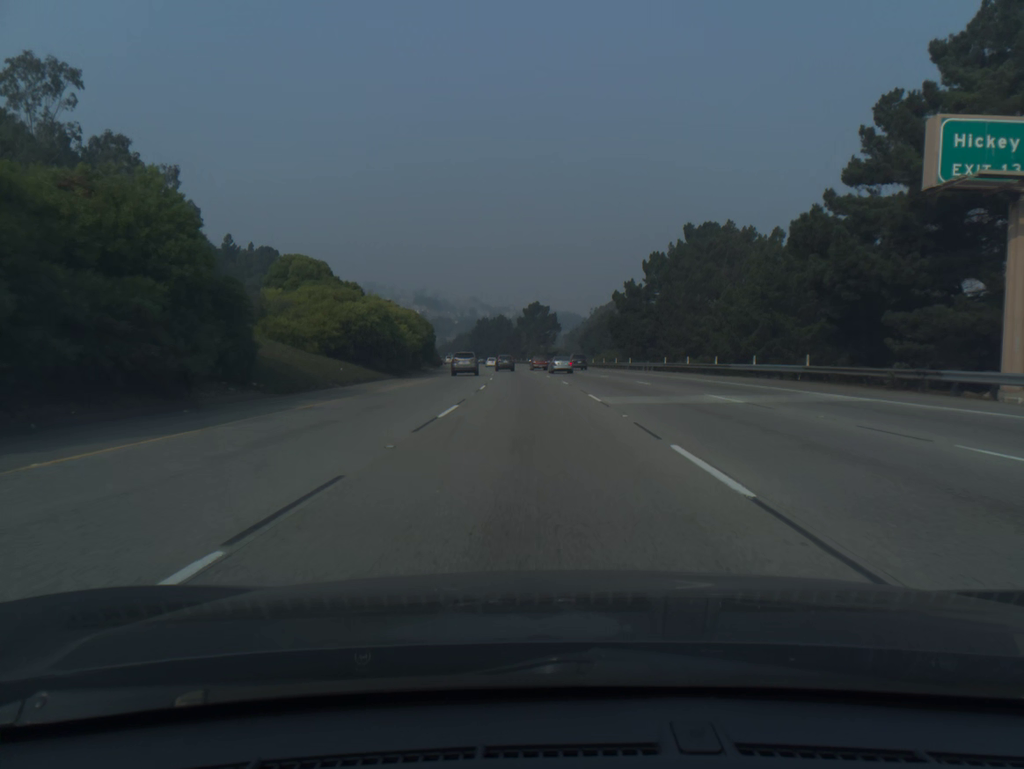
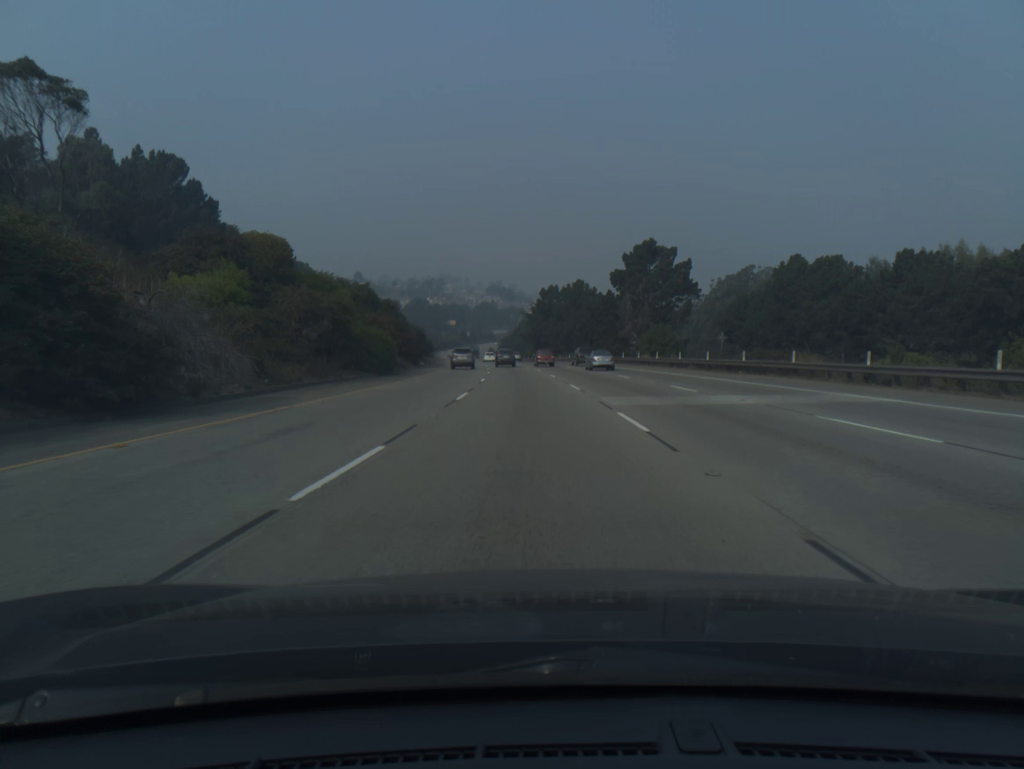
(-4.5, +96.6) m; -6°
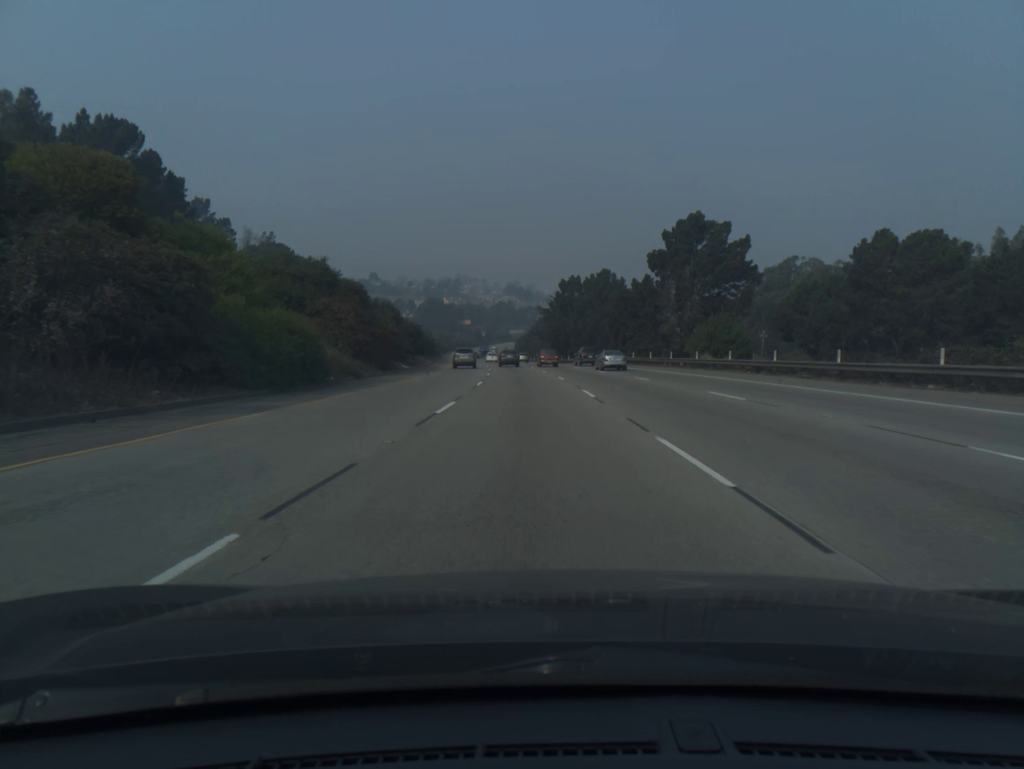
(-0.2, +19.6) m; -1°
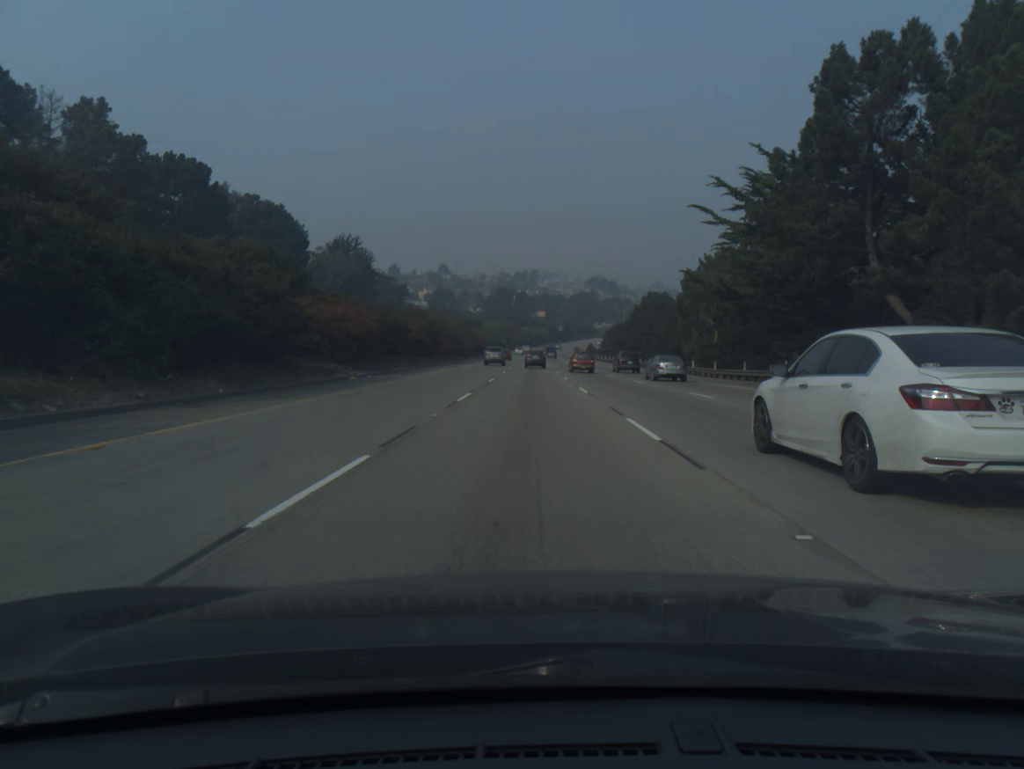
(-5.3, +98.1) m; -6°
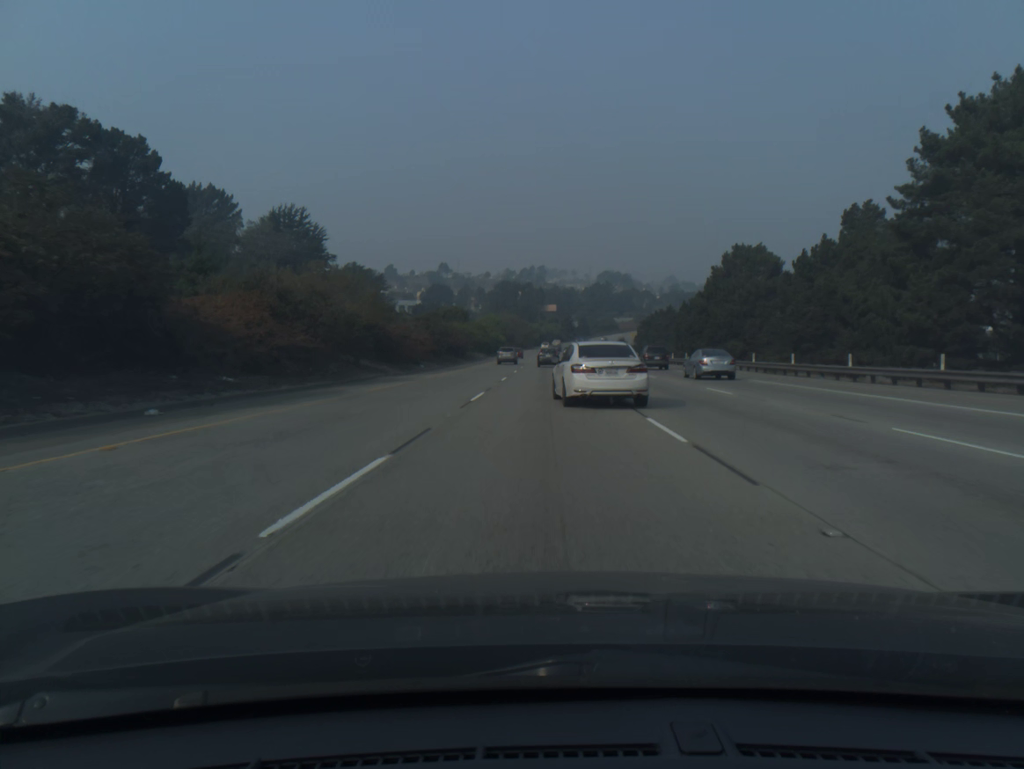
(-0.8, +58.8) m; -1°
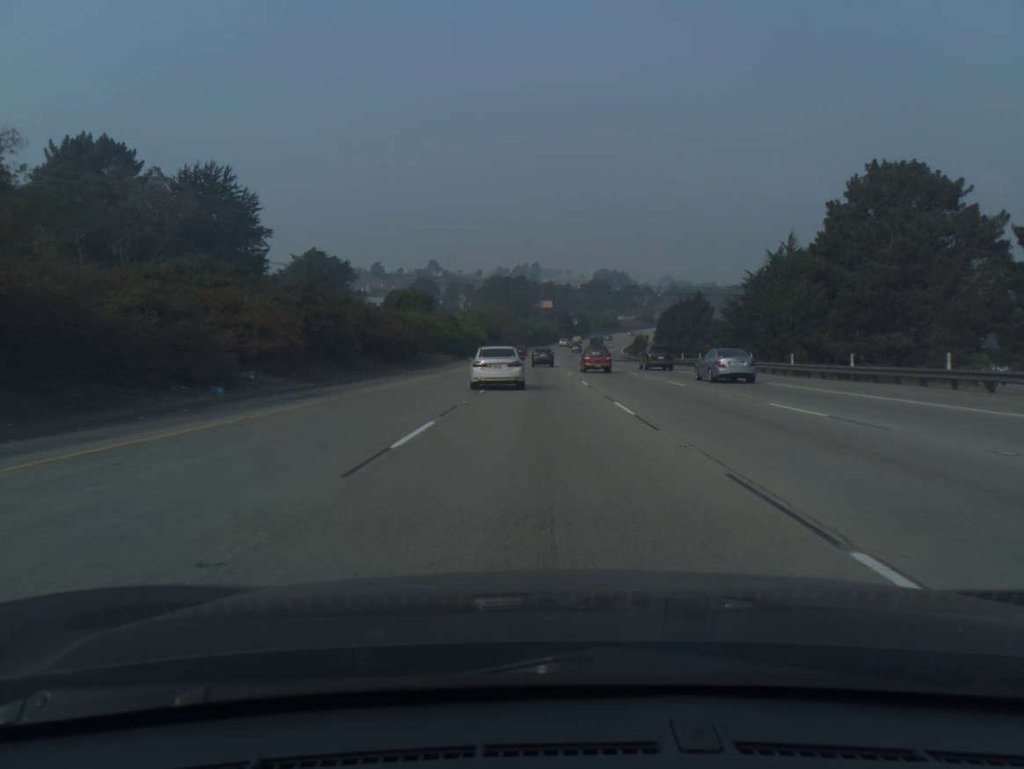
(+0.1, +39.0) m; 0°
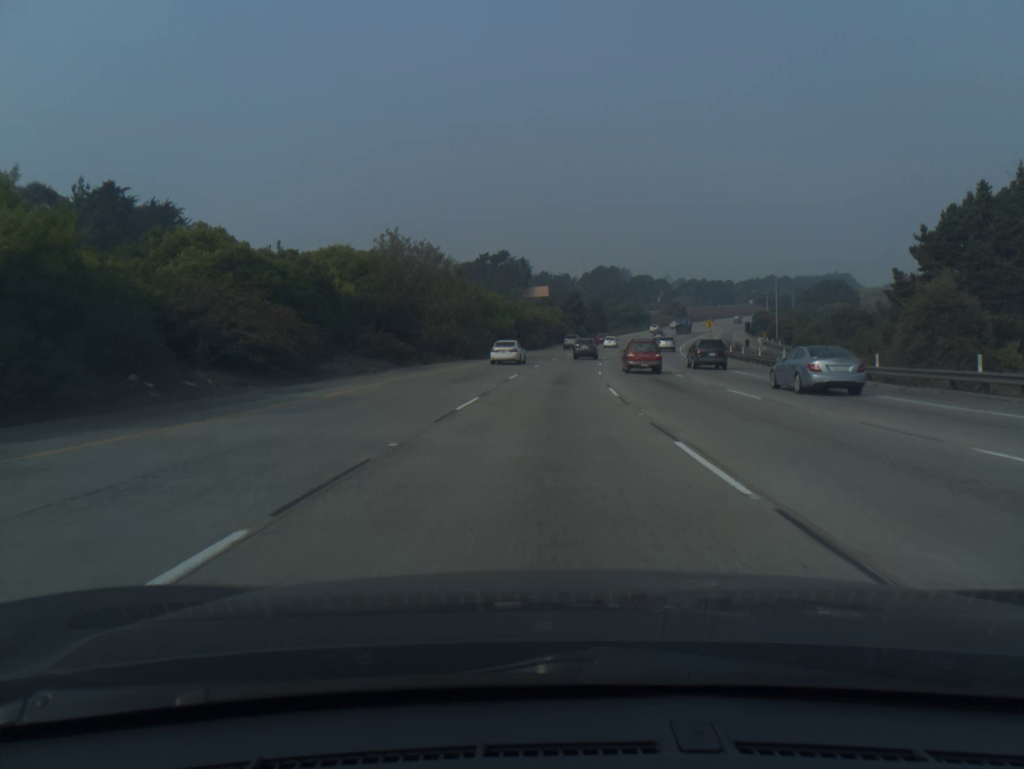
(-0.1, +96.5) m; 0°
